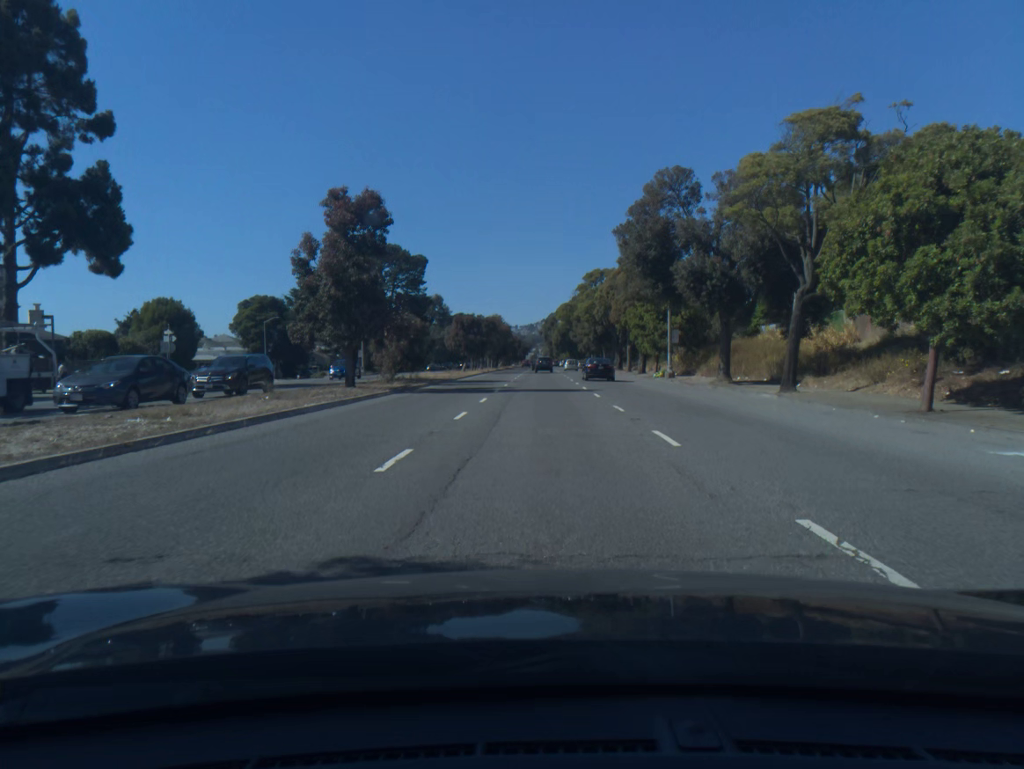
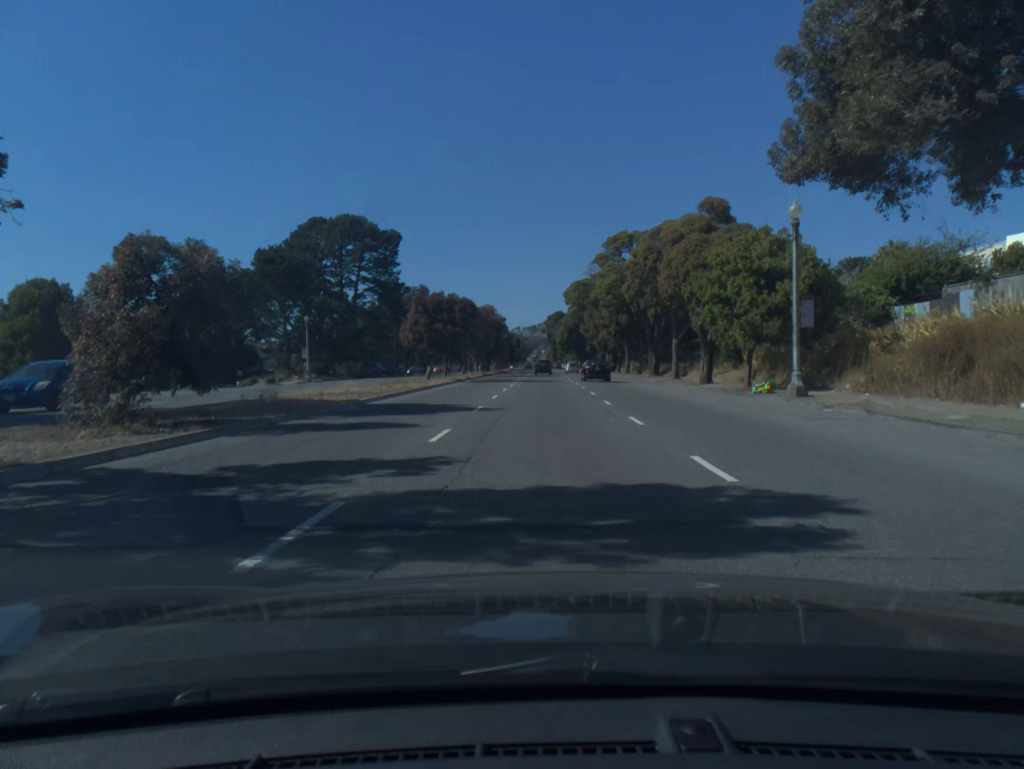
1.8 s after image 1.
(0.0, +25.2) m; 0°
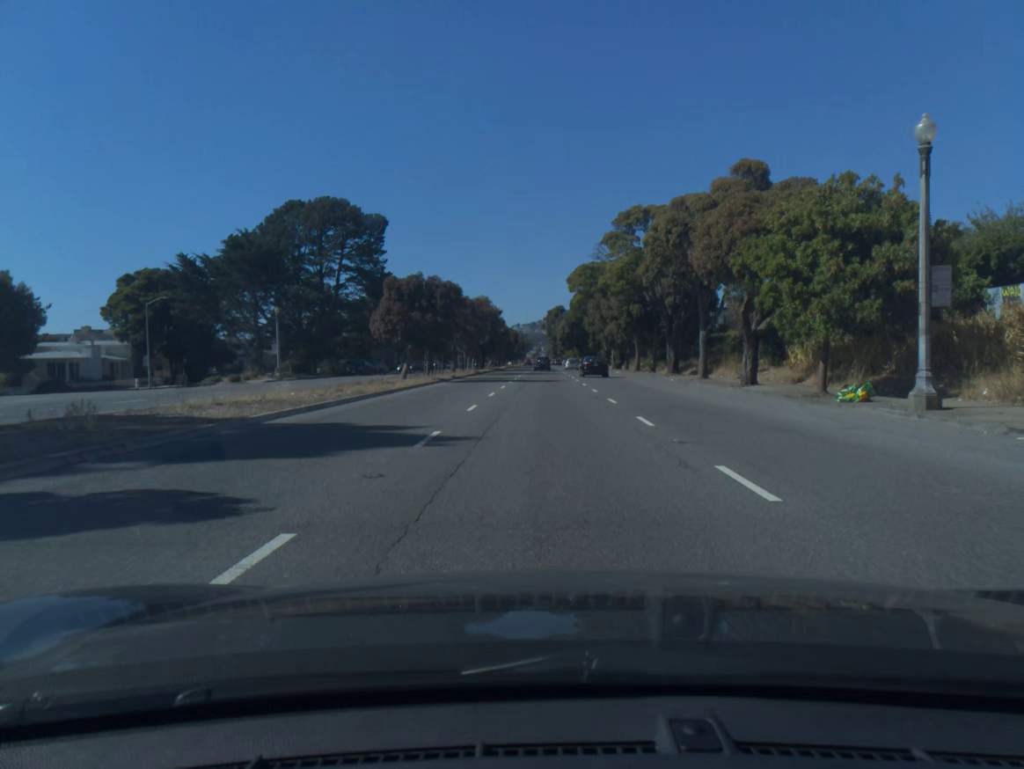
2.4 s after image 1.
(0.0, +8.8) m; 0°
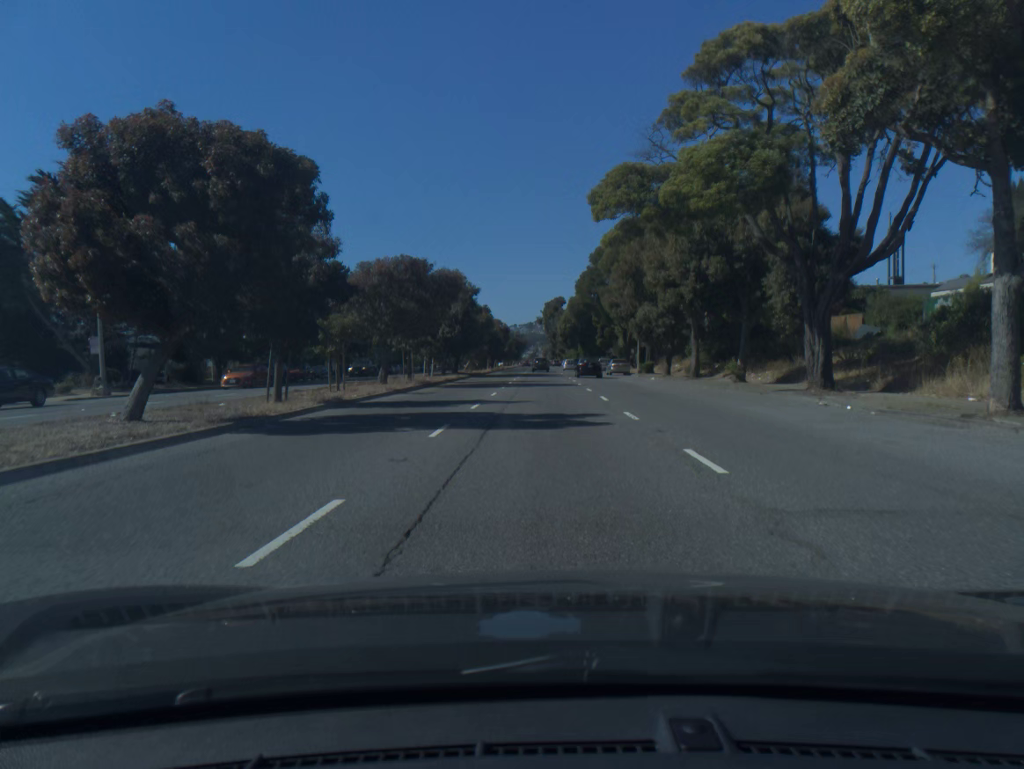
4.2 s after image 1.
(+0.1, +27.7) m; 0°
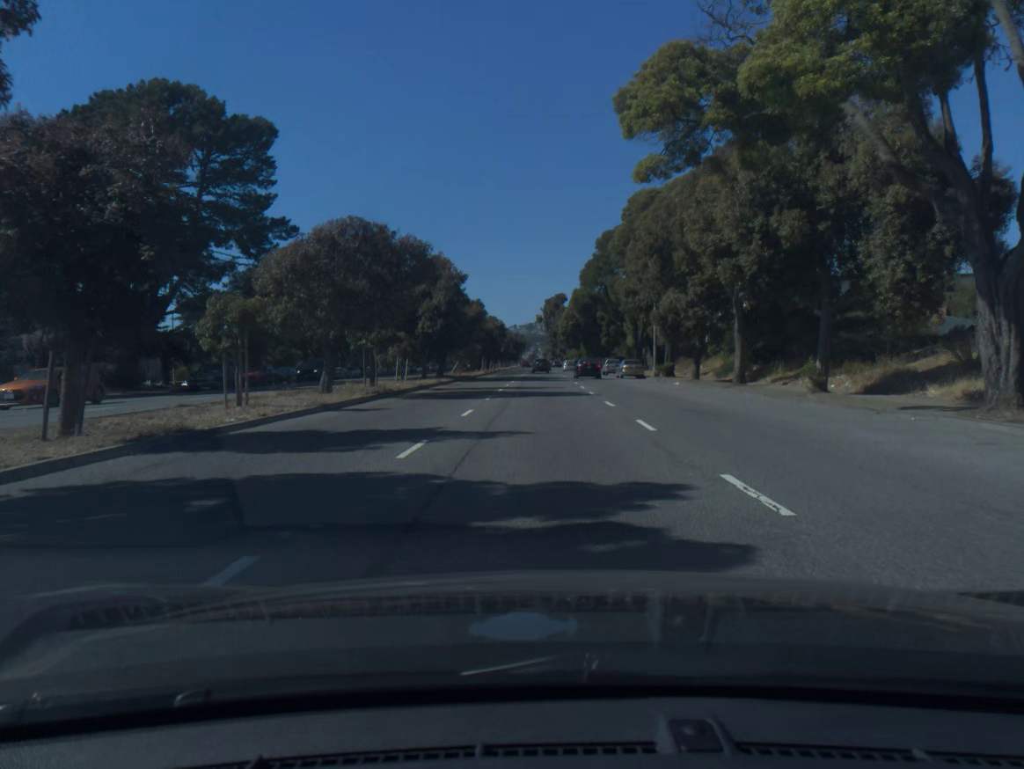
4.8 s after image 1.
(0.0, +9.7) m; 0°
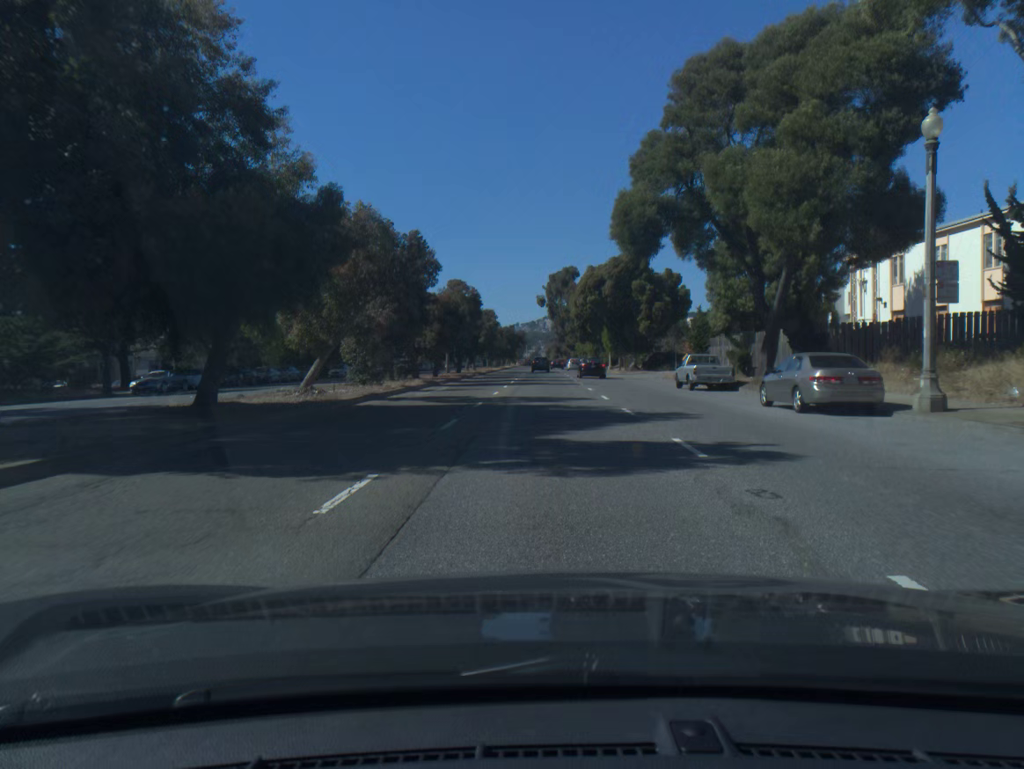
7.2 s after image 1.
(-0.1, +40.7) m; 0°
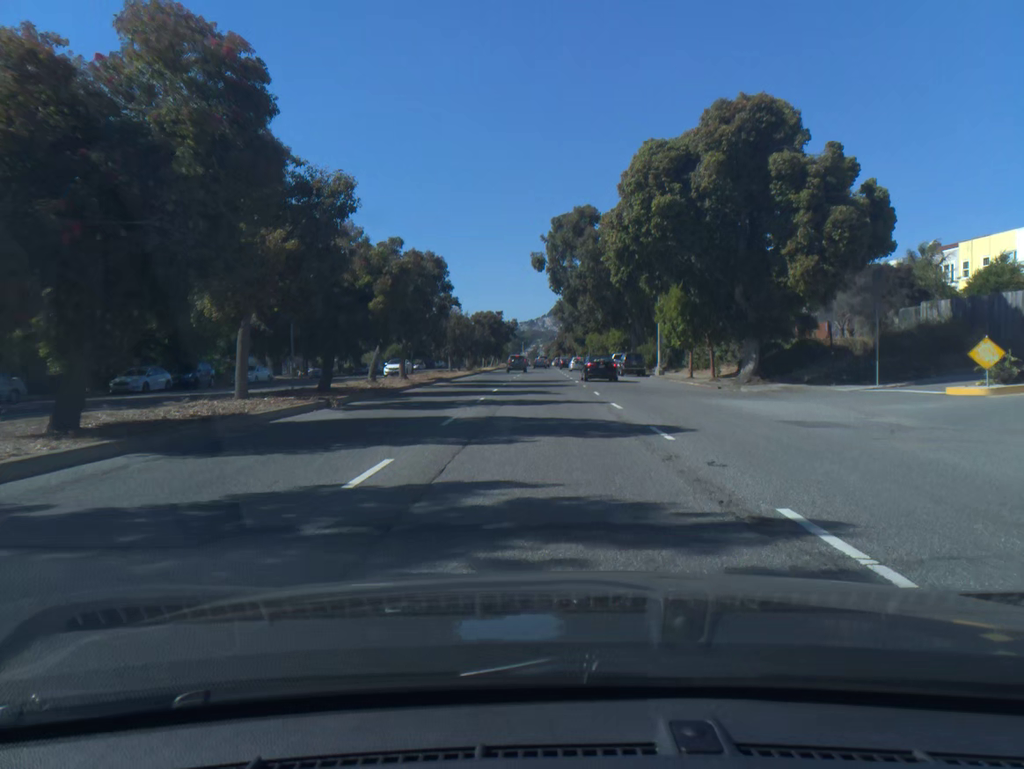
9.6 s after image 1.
(+0.1, +42.0) m; 0°
